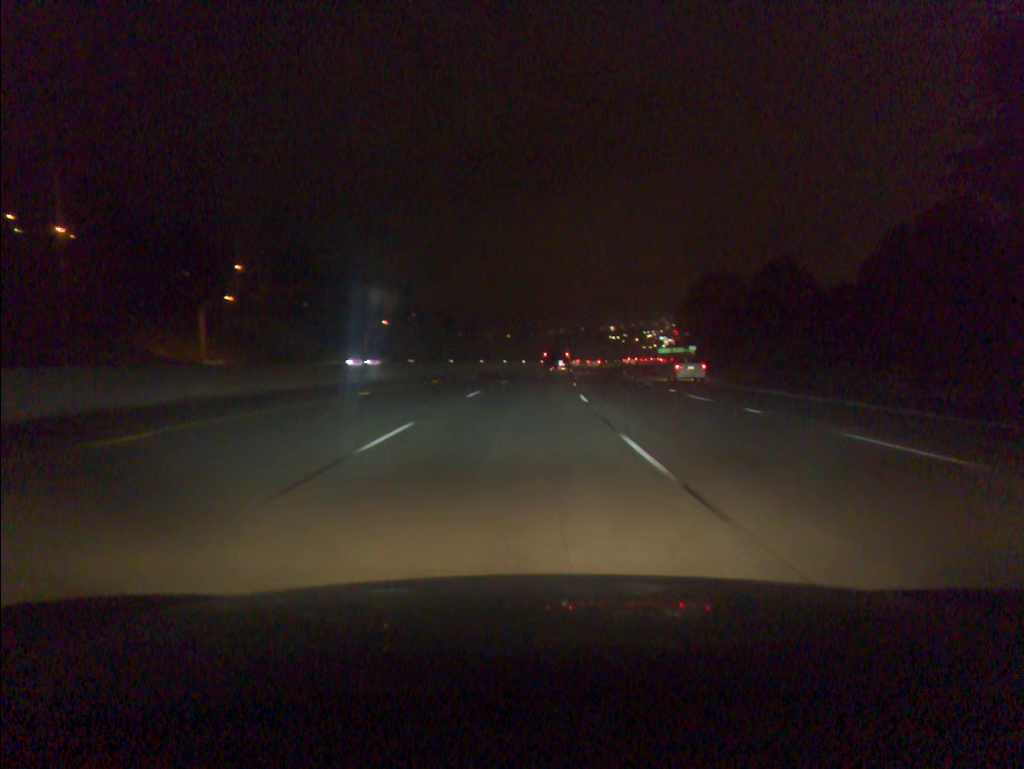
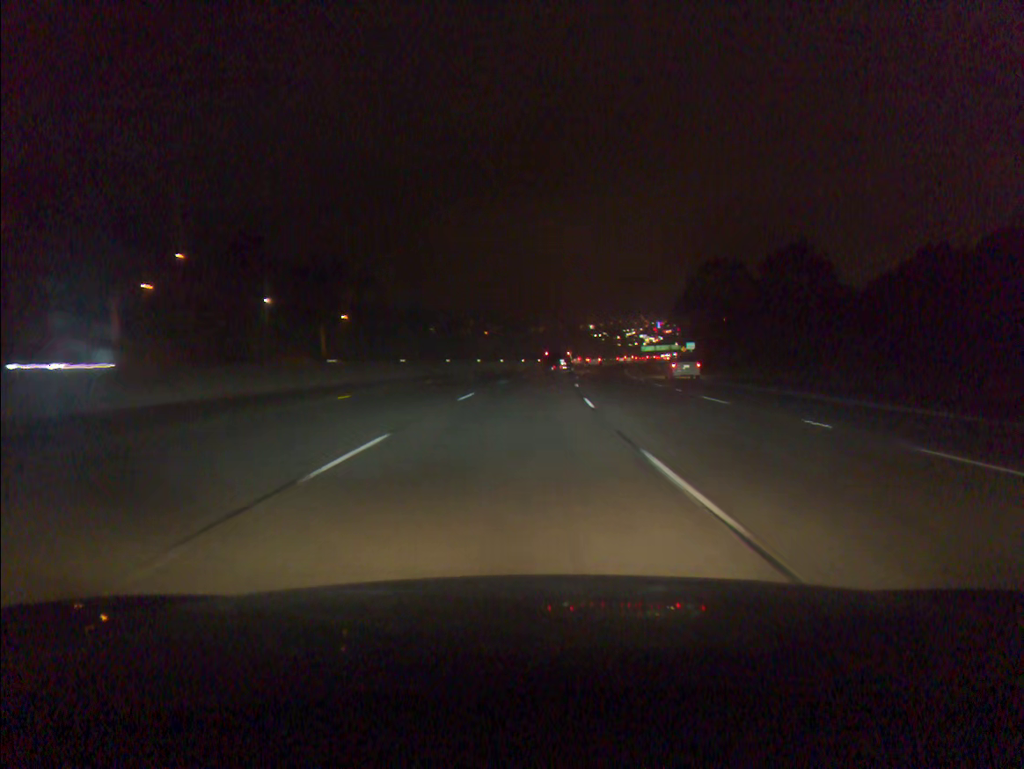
(+0.2, +16.8) m; +2°
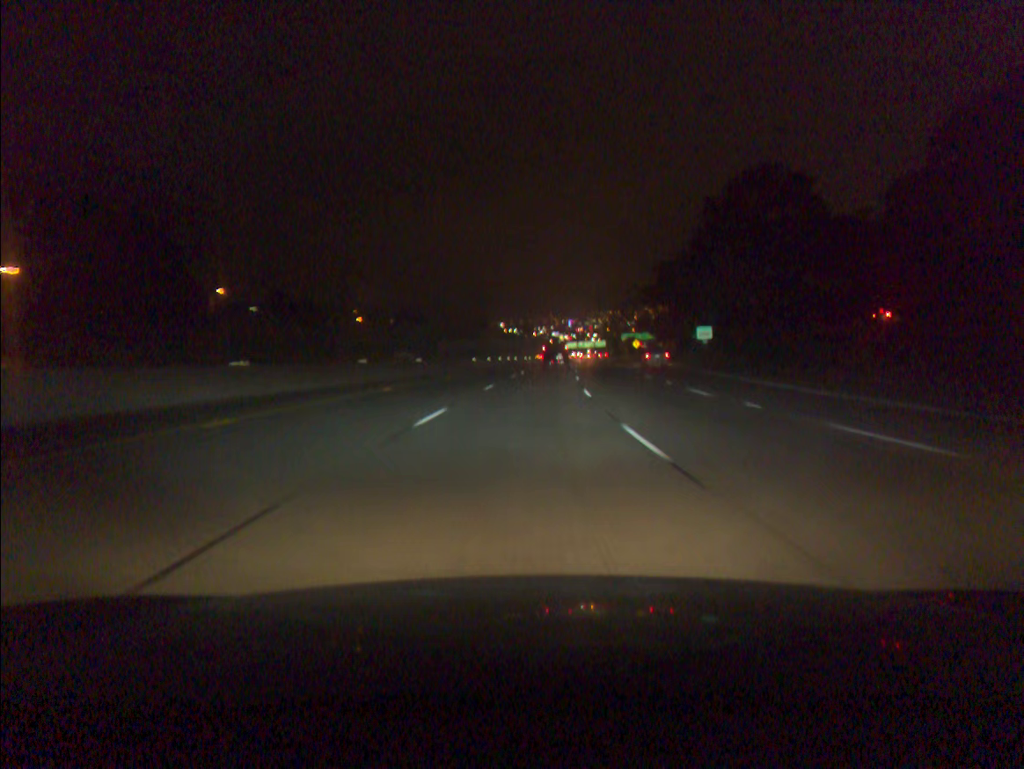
(+3.6, +67.1) m; +6°
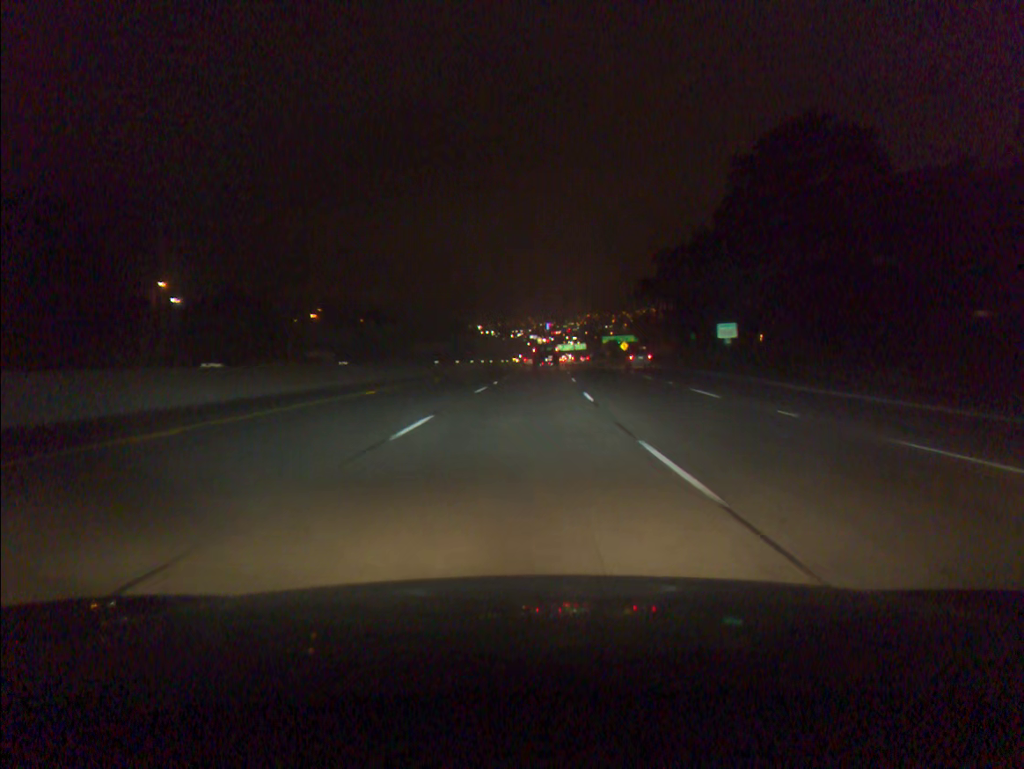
(+0.2, +16.8) m; +2°
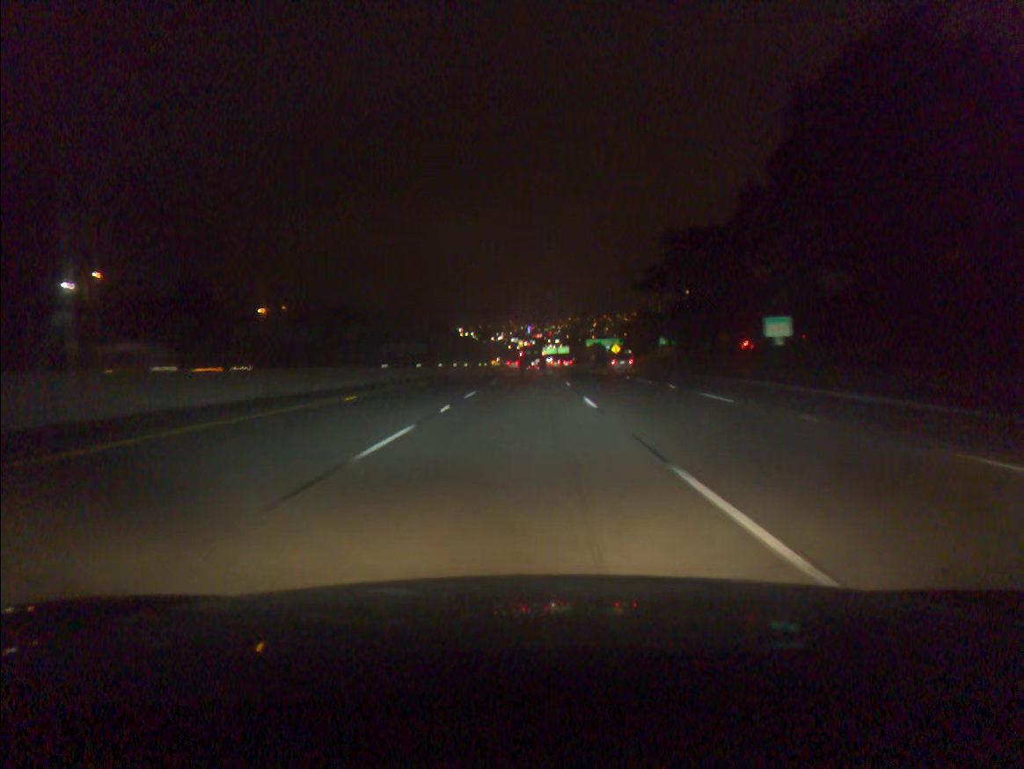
(+0.2, +16.8) m; +1°
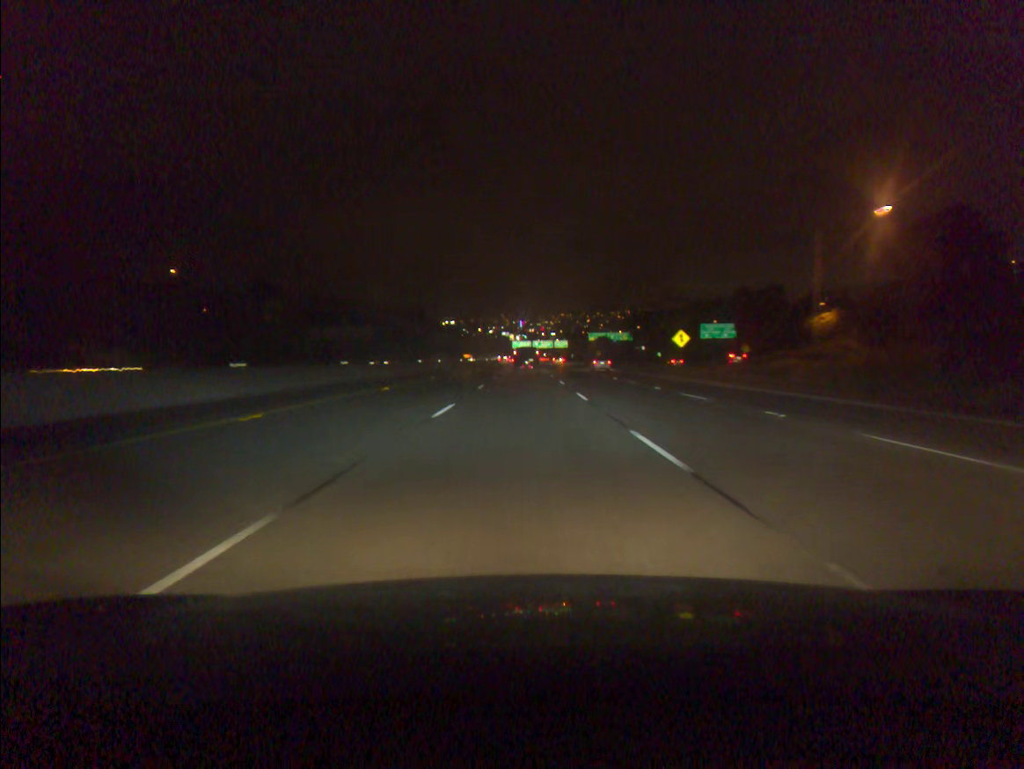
(+1.1, +66.9) m; +1°
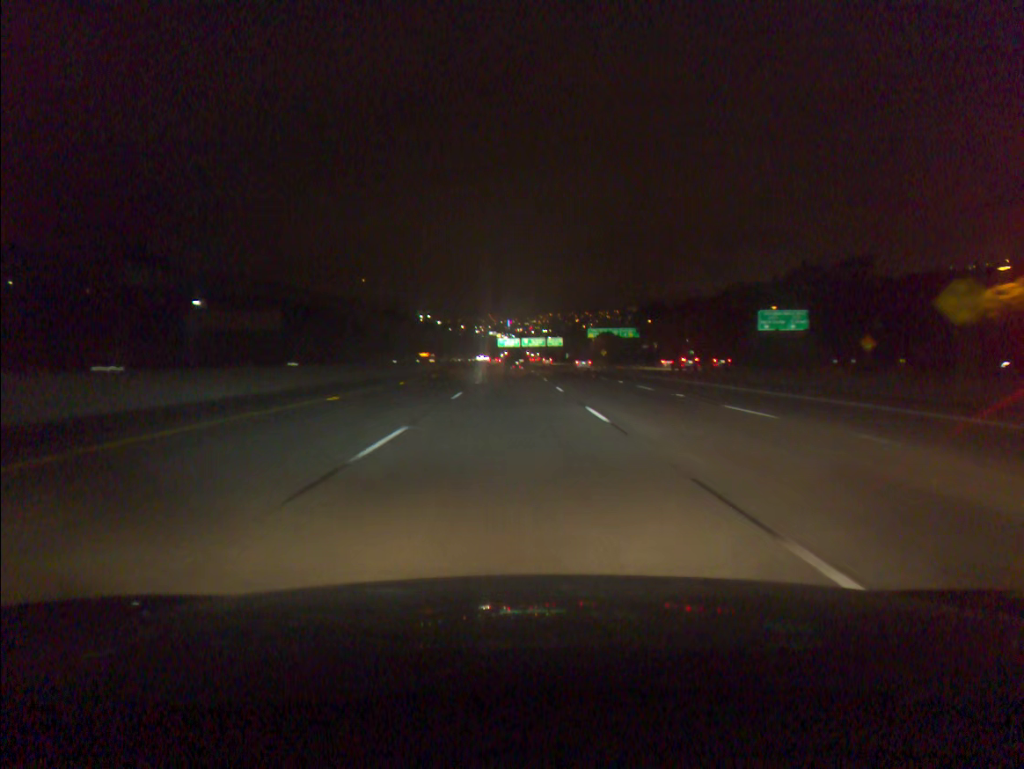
(+0.4, +50.4) m; +1°
